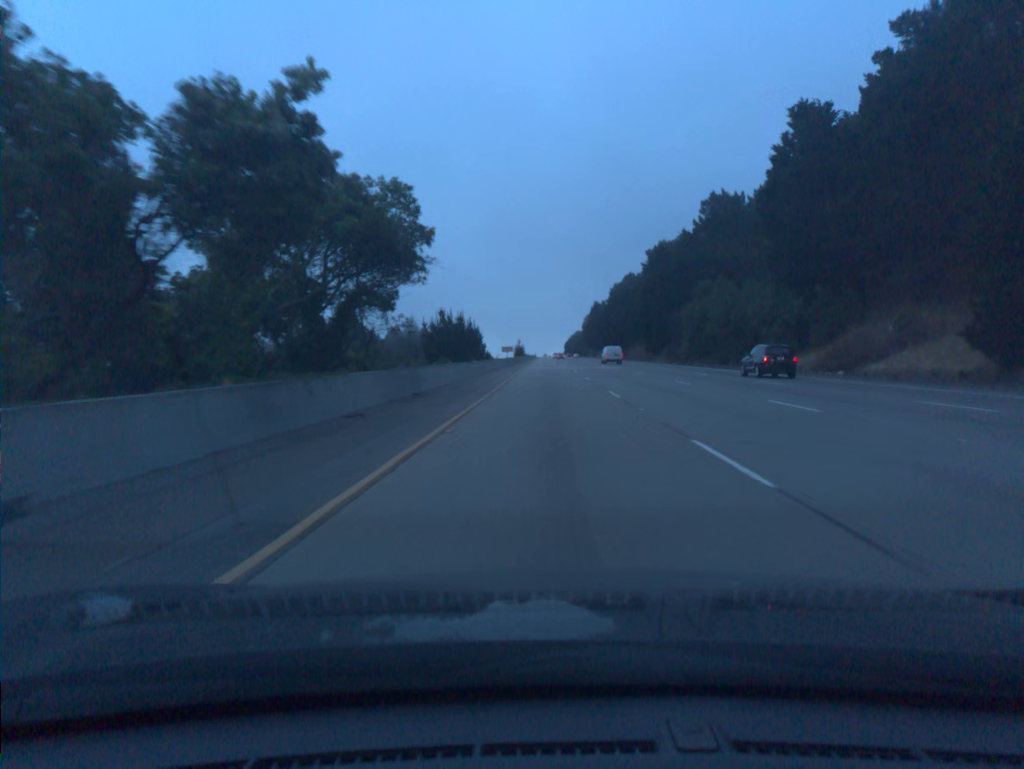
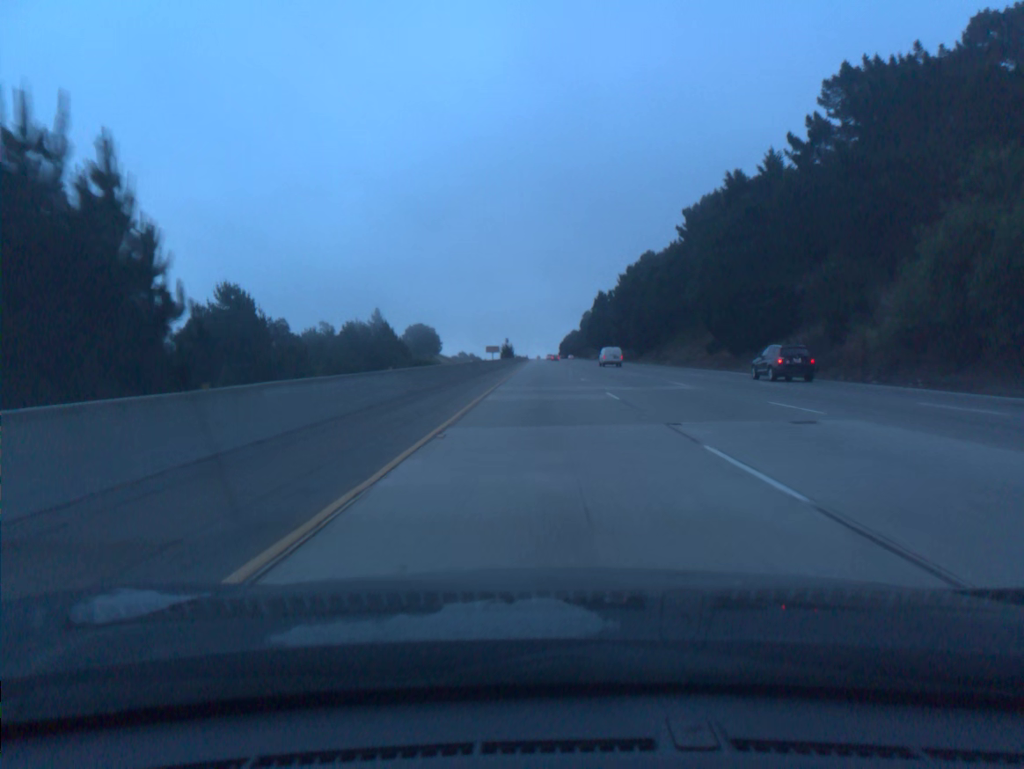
(+0.2, +59.0) m; +1°
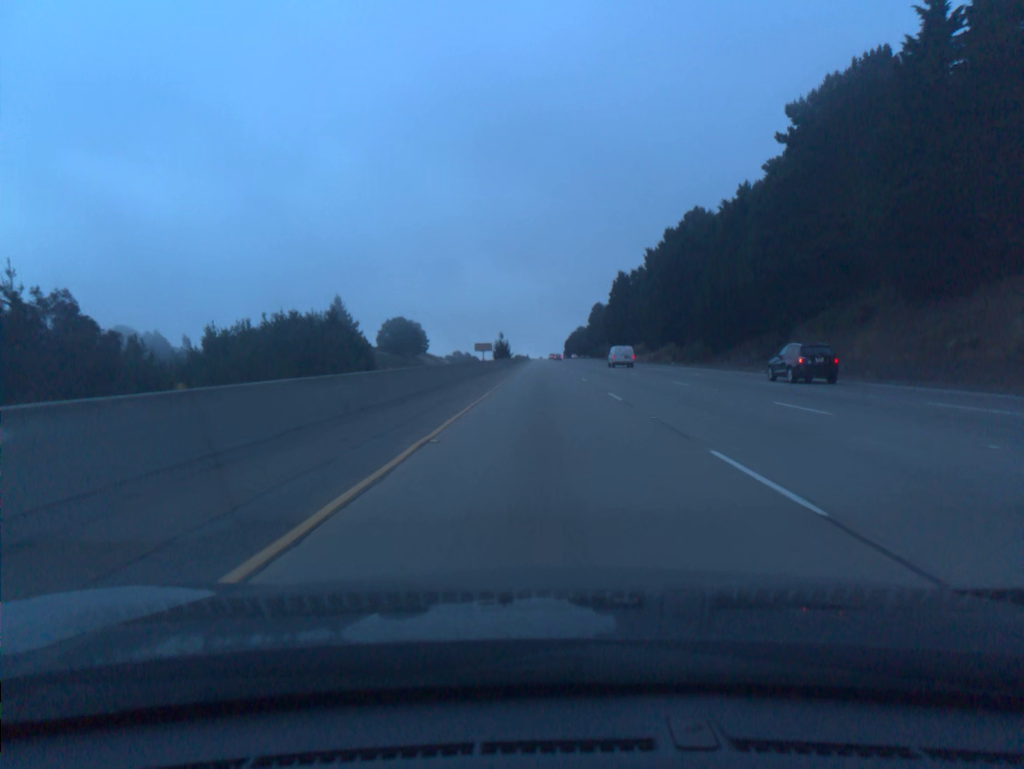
(-0.1, +58.9) m; 0°
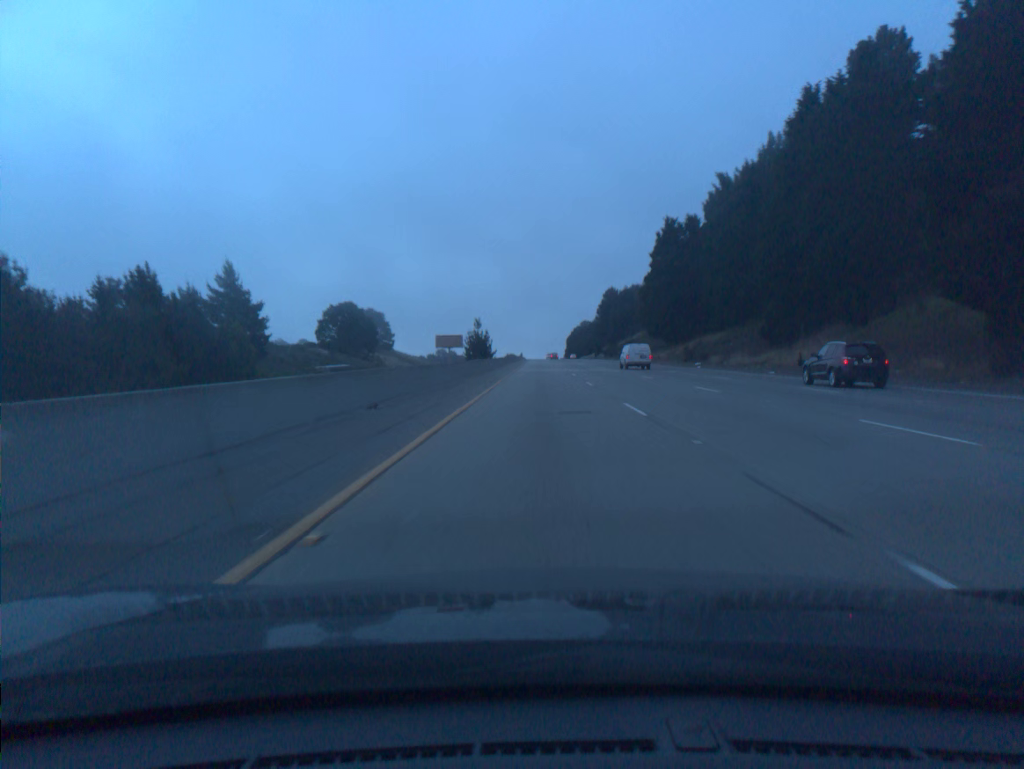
(0.0, +78.6) m; 0°
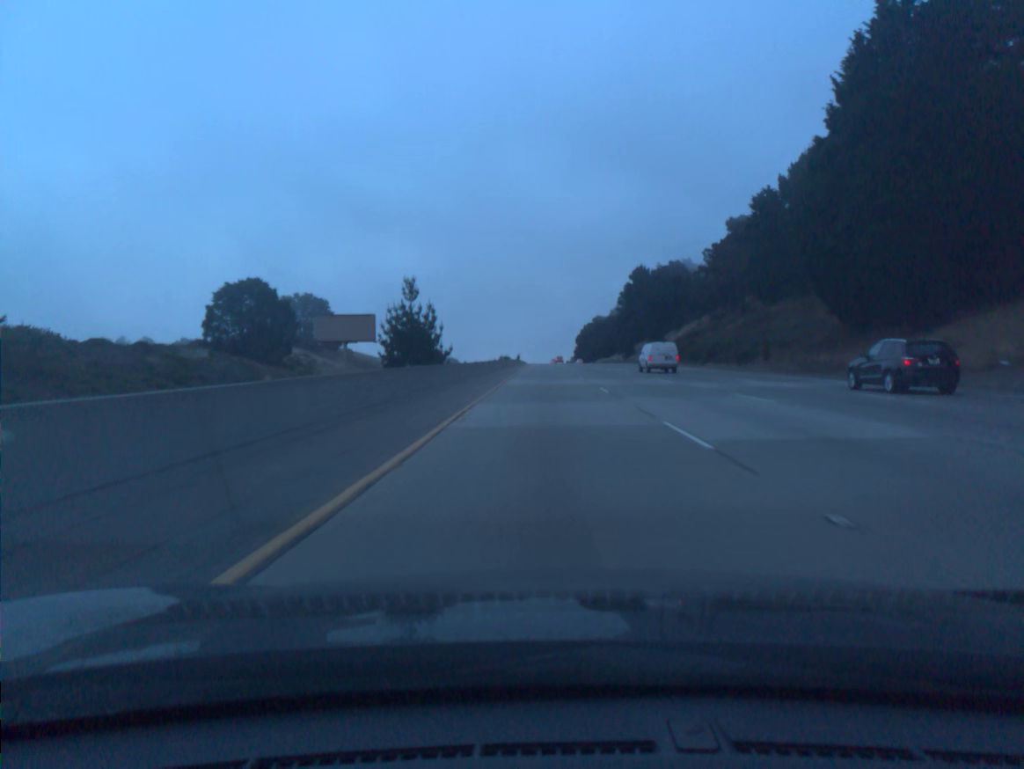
(-0.2, +78.6) m; 0°
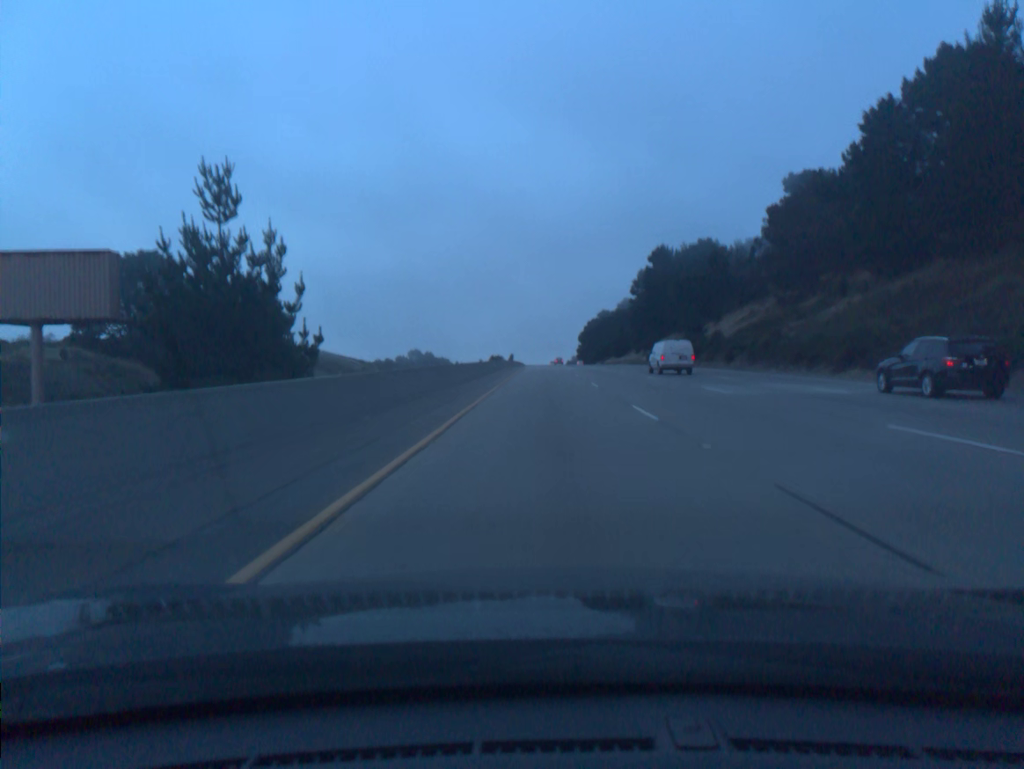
(0.0, +39.3) m; 0°
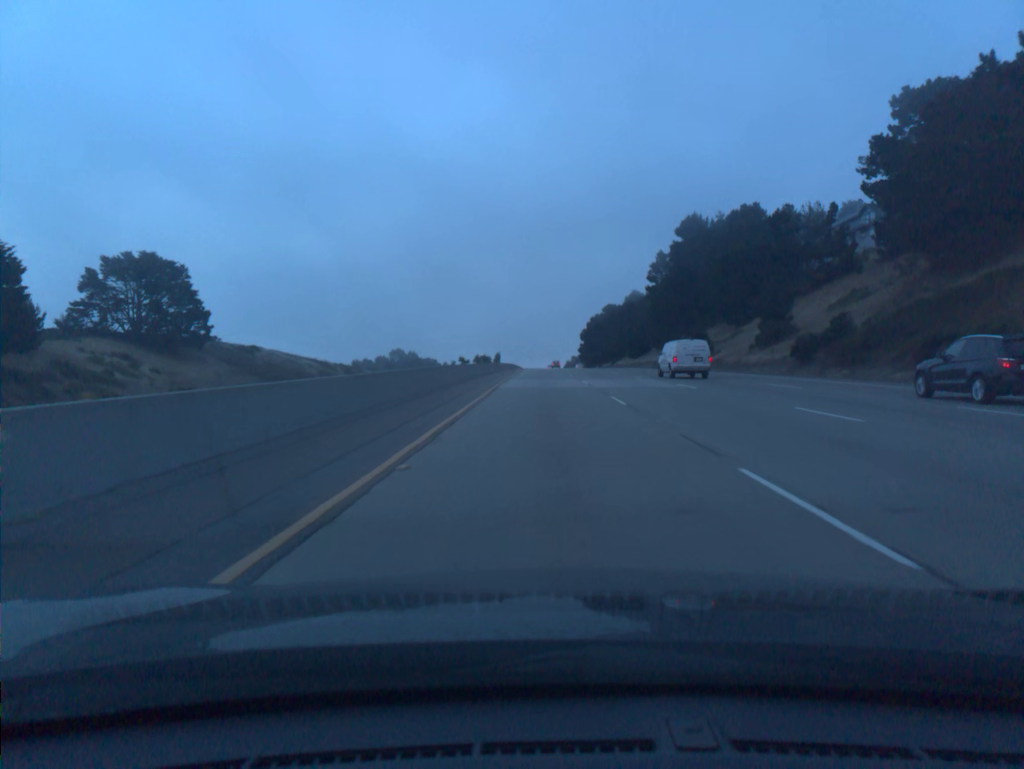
(0.0, +39.2) m; 0°
